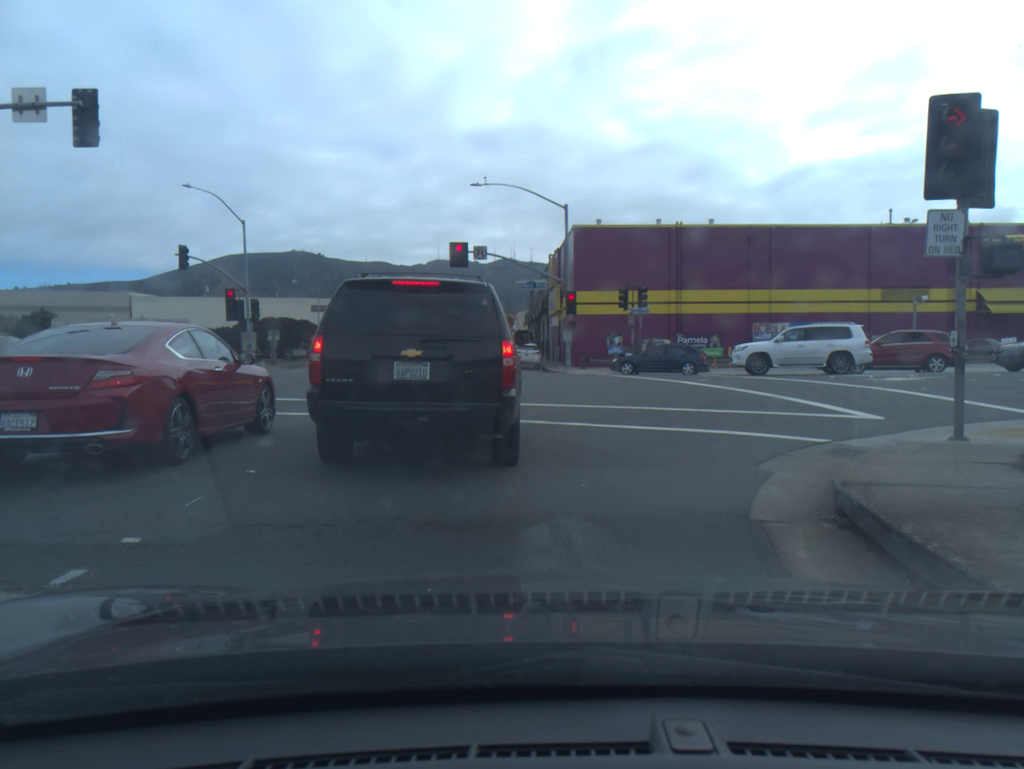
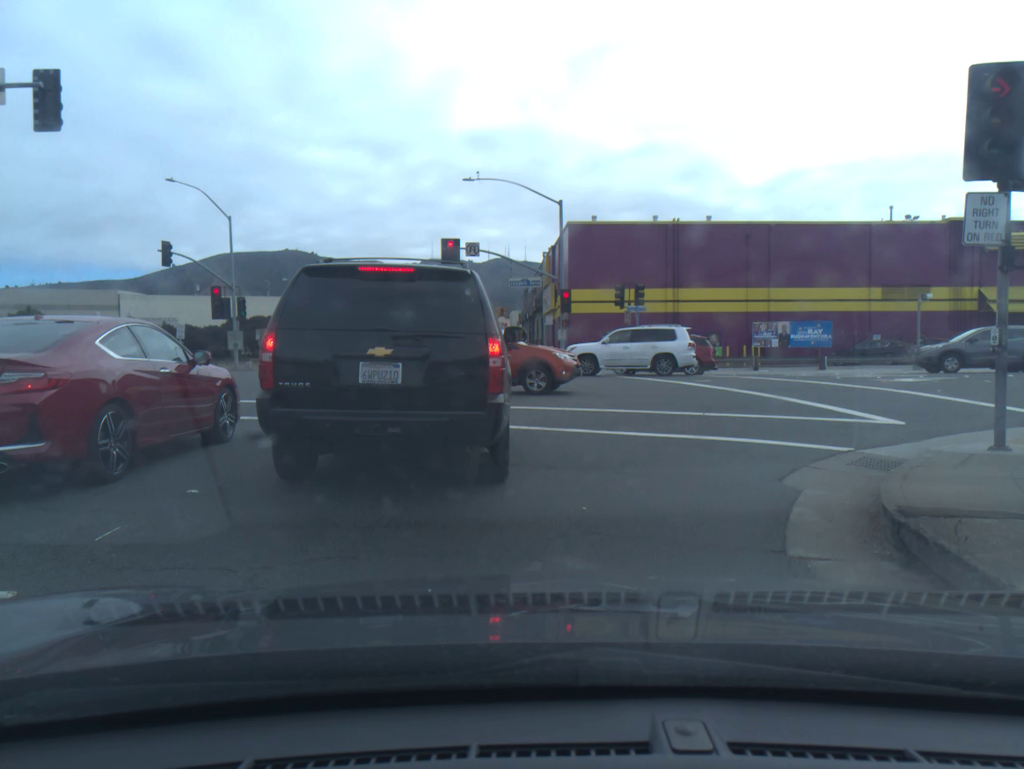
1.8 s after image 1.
(0.0, +1.1) m; 0°
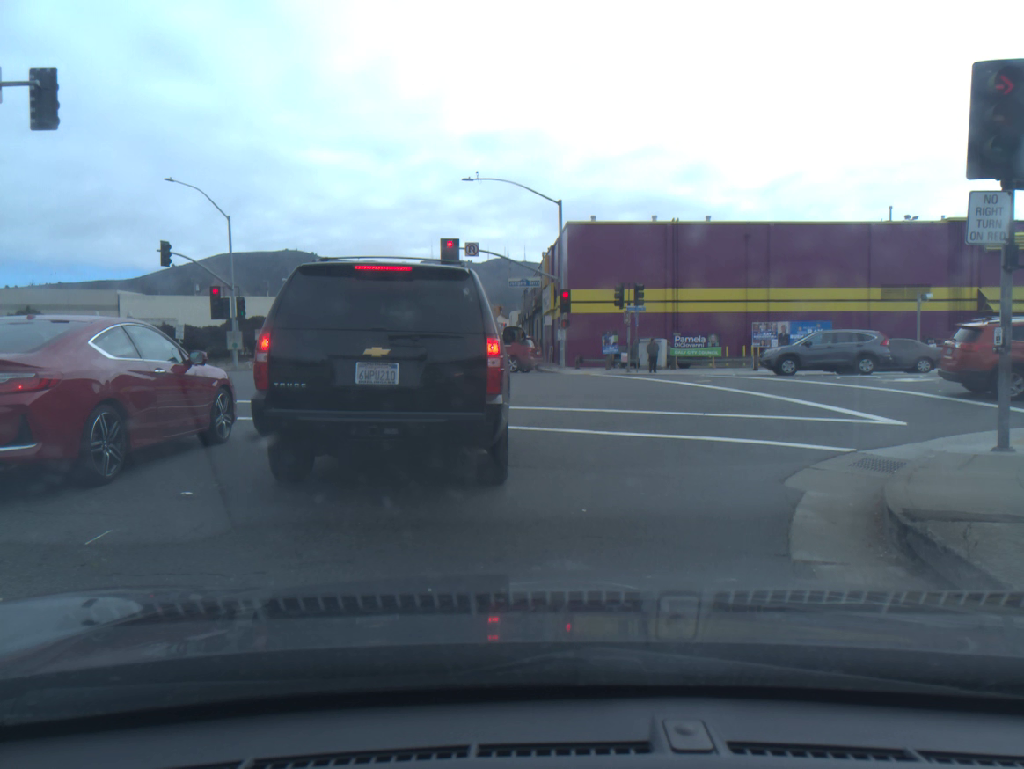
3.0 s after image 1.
(0.0, +0.1) m; 0°
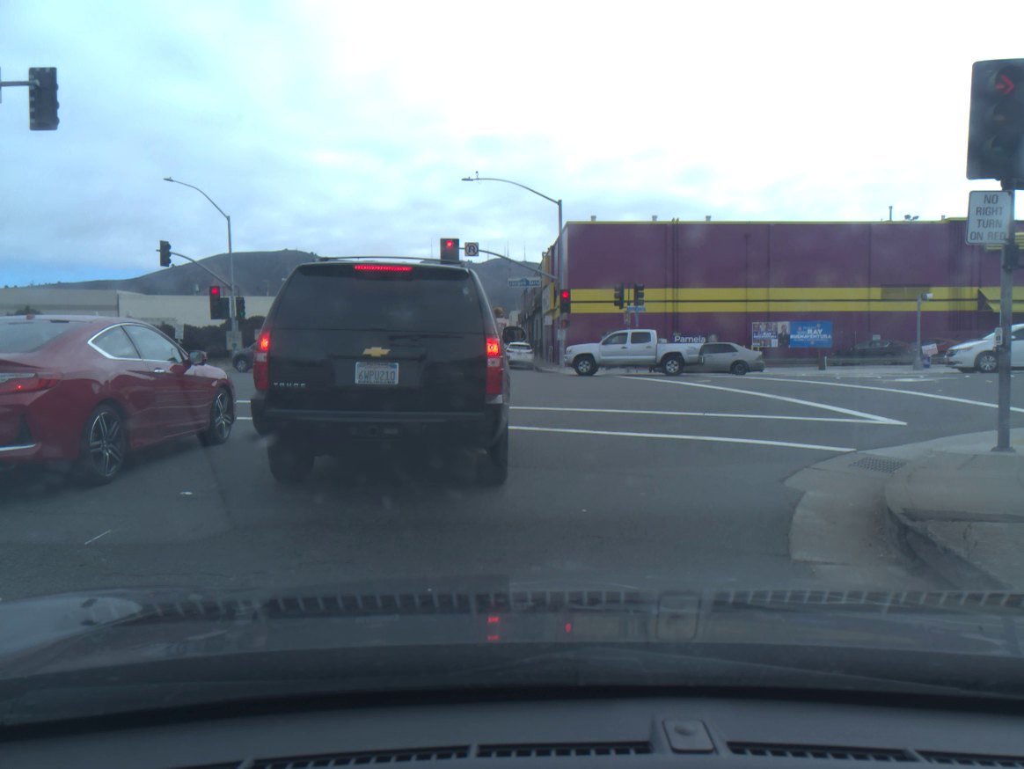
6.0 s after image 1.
(0.0, 0.0) m; 0°
